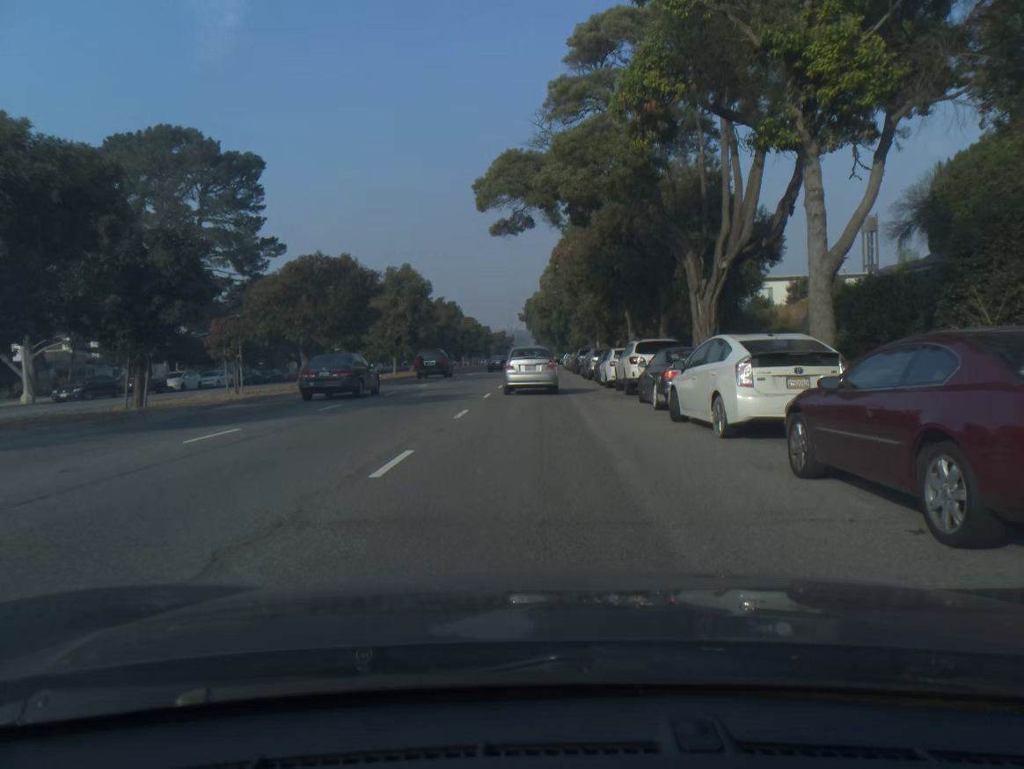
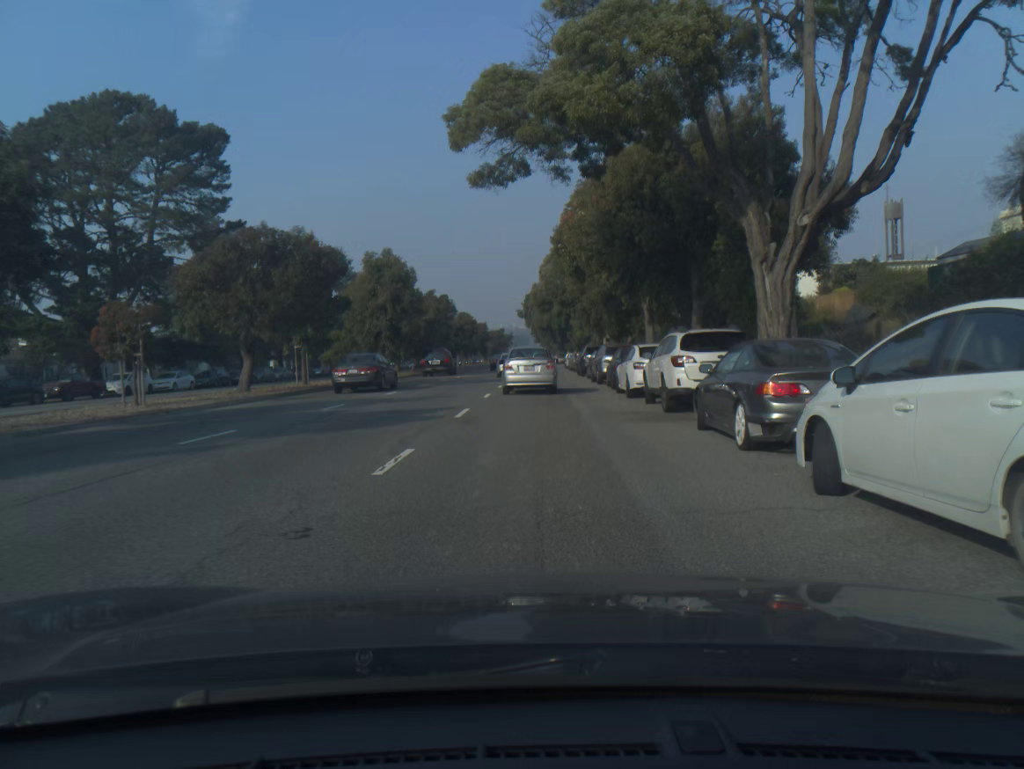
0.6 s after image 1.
(0.0, +7.2) m; 0°
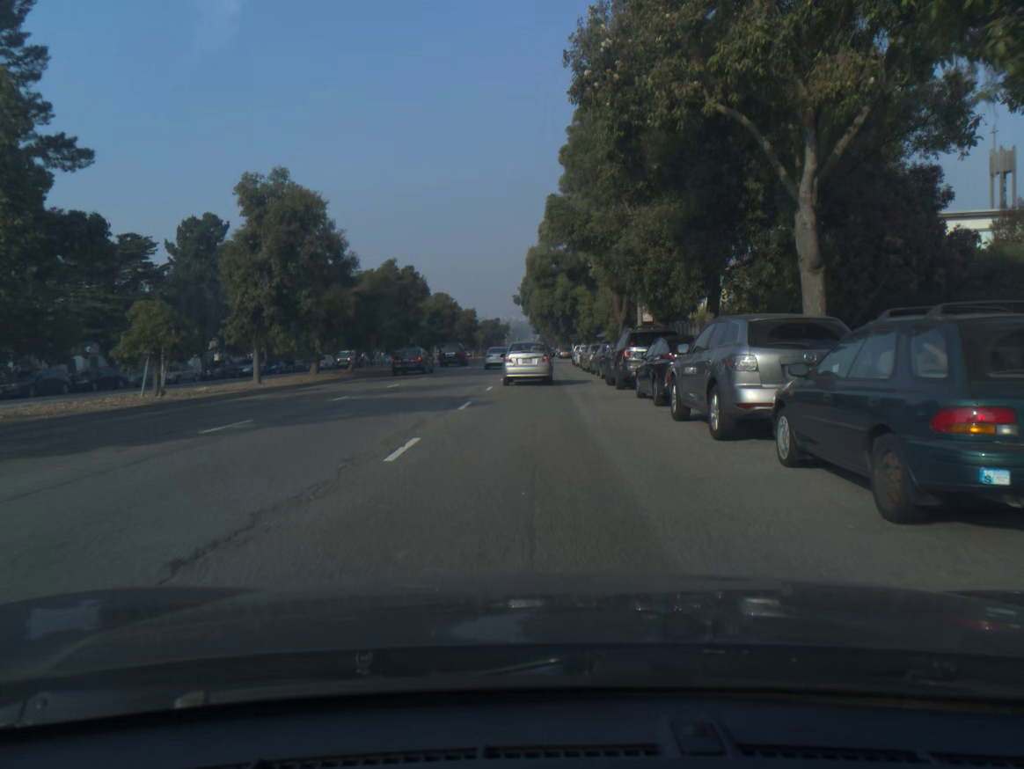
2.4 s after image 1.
(-0.1, +21.6) m; 0°
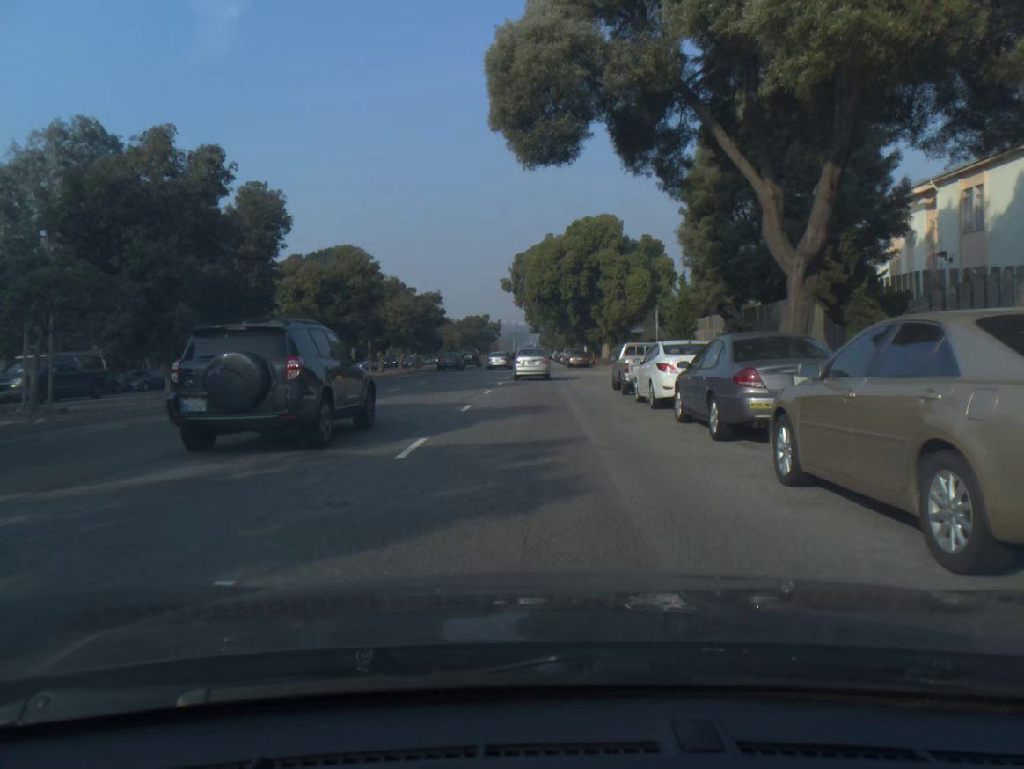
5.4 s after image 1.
(0.0, +36.2) m; 0°
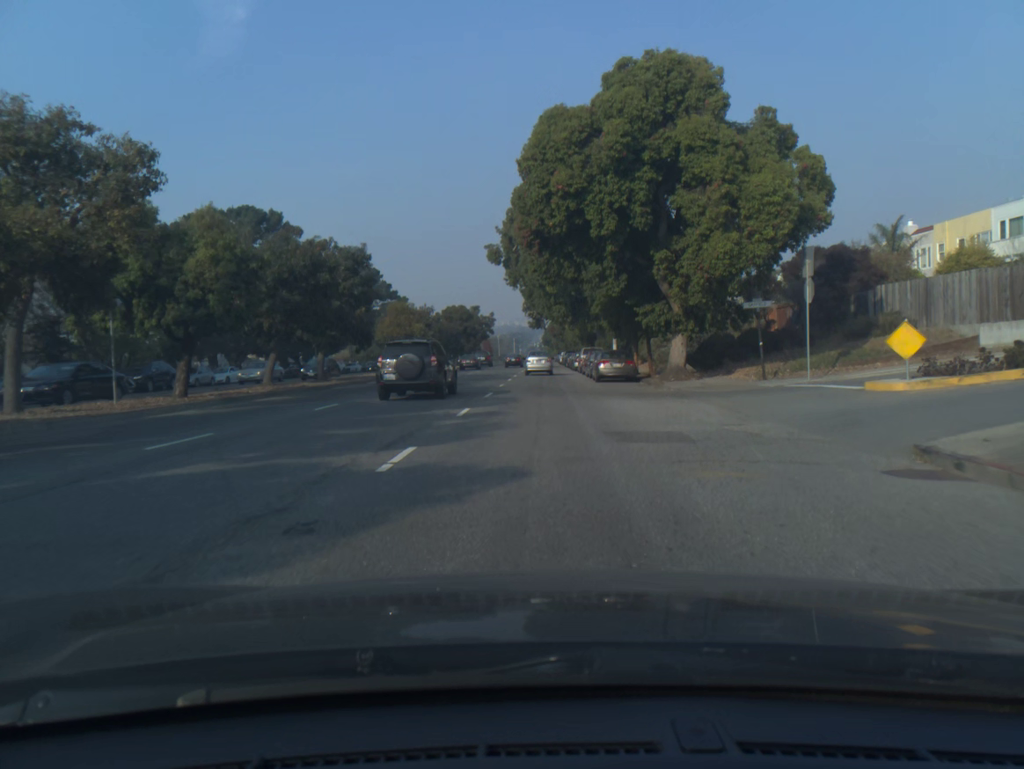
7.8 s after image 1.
(0.0, +30.6) m; 0°
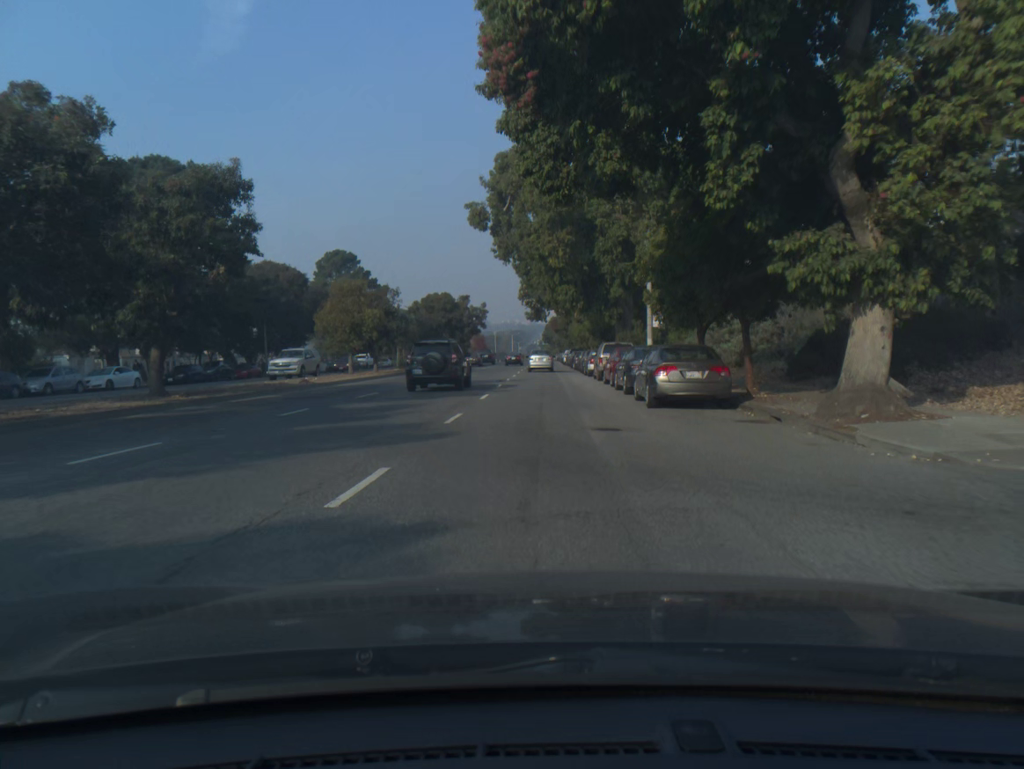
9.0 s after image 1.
(0.0, +16.8) m; 0°
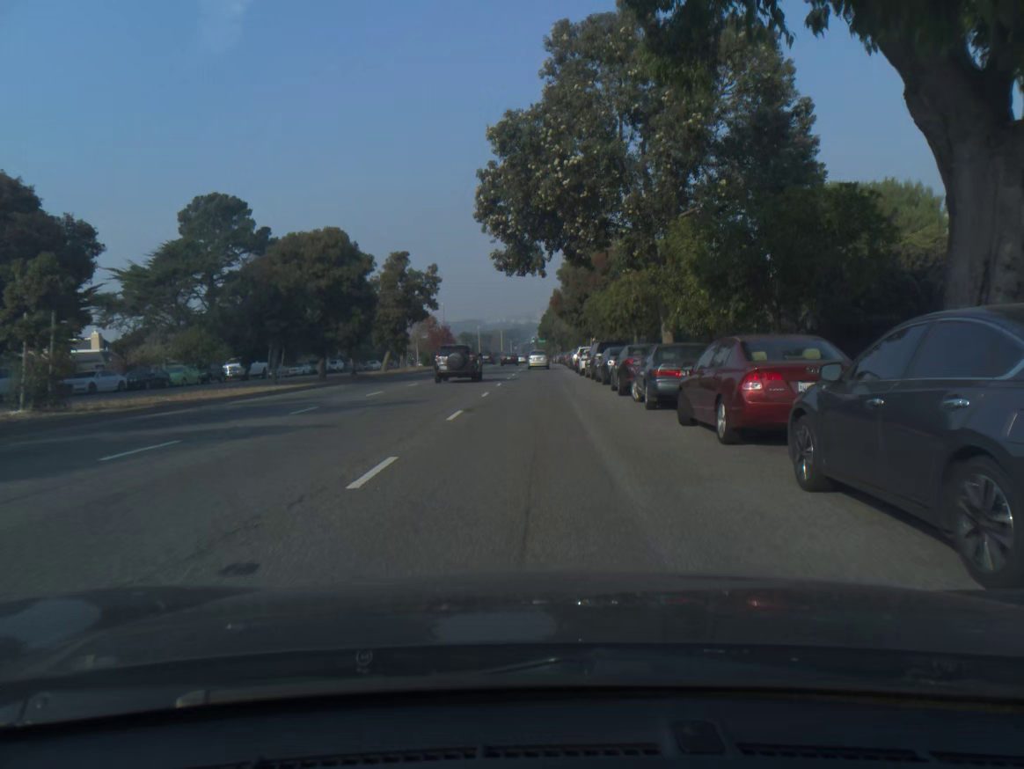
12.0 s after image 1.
(+0.2, +42.7) m; 0°
